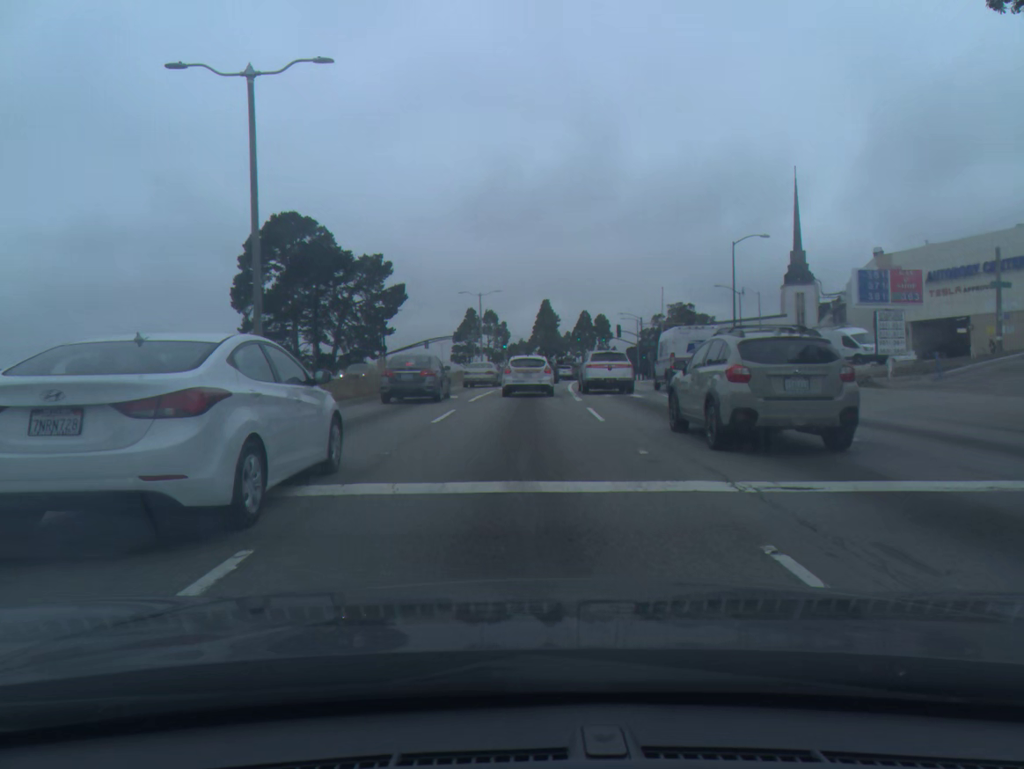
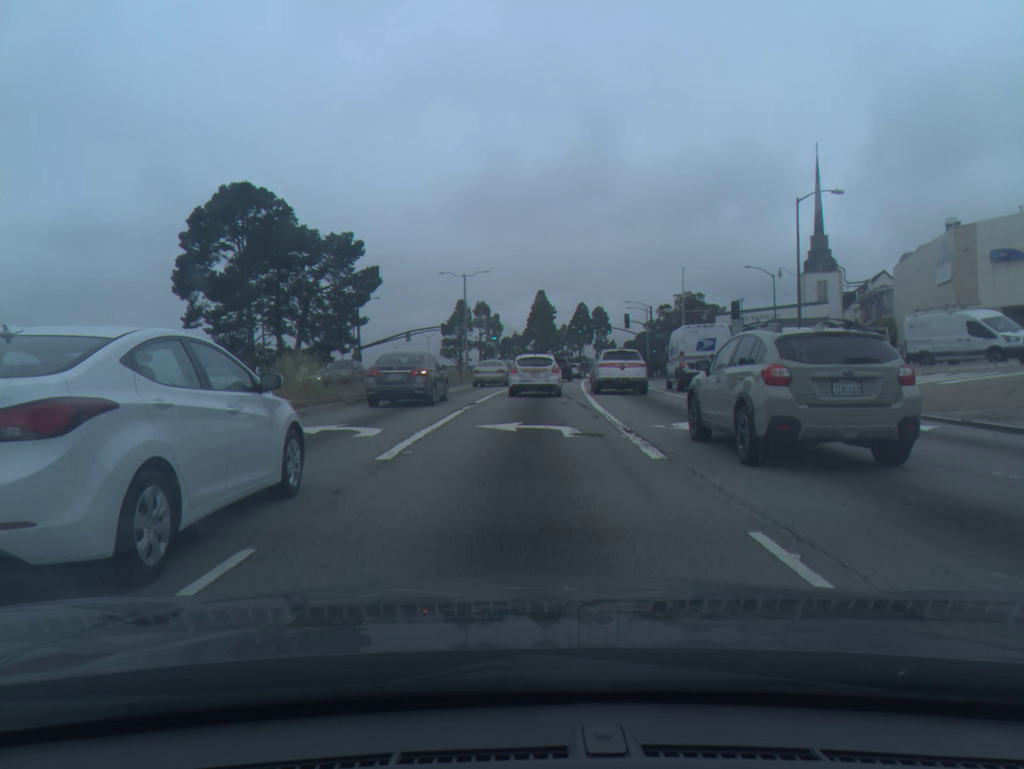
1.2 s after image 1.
(0.0, +14.4) m; 0°
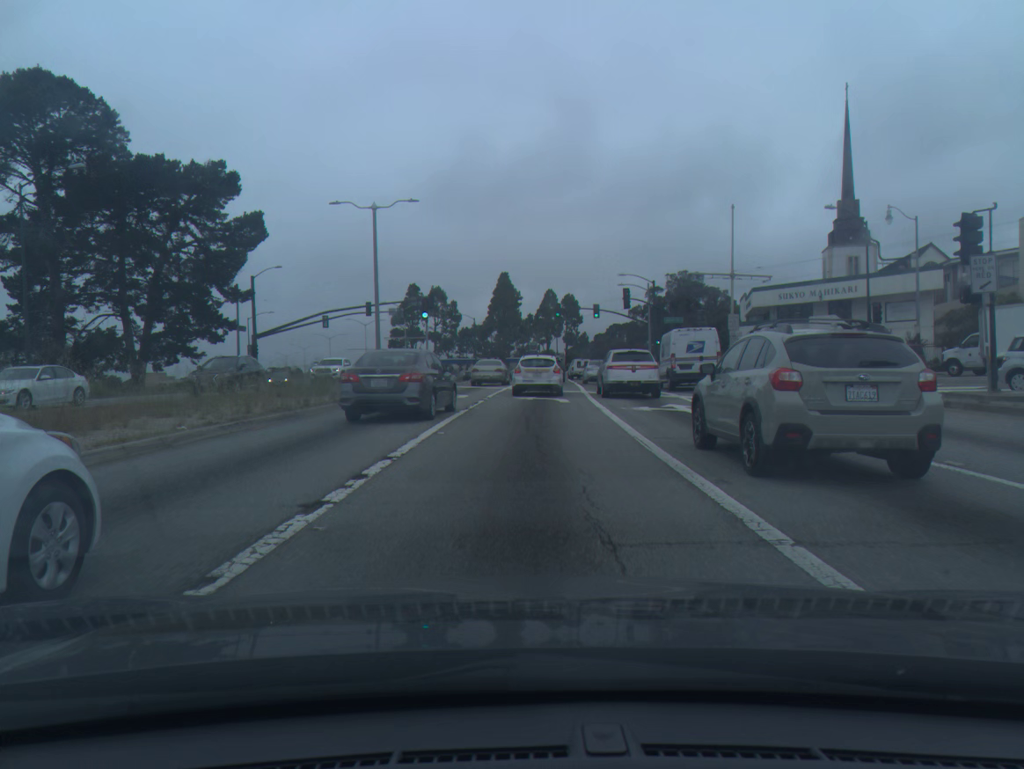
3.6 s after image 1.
(+0.7, +27.7) m; +3°
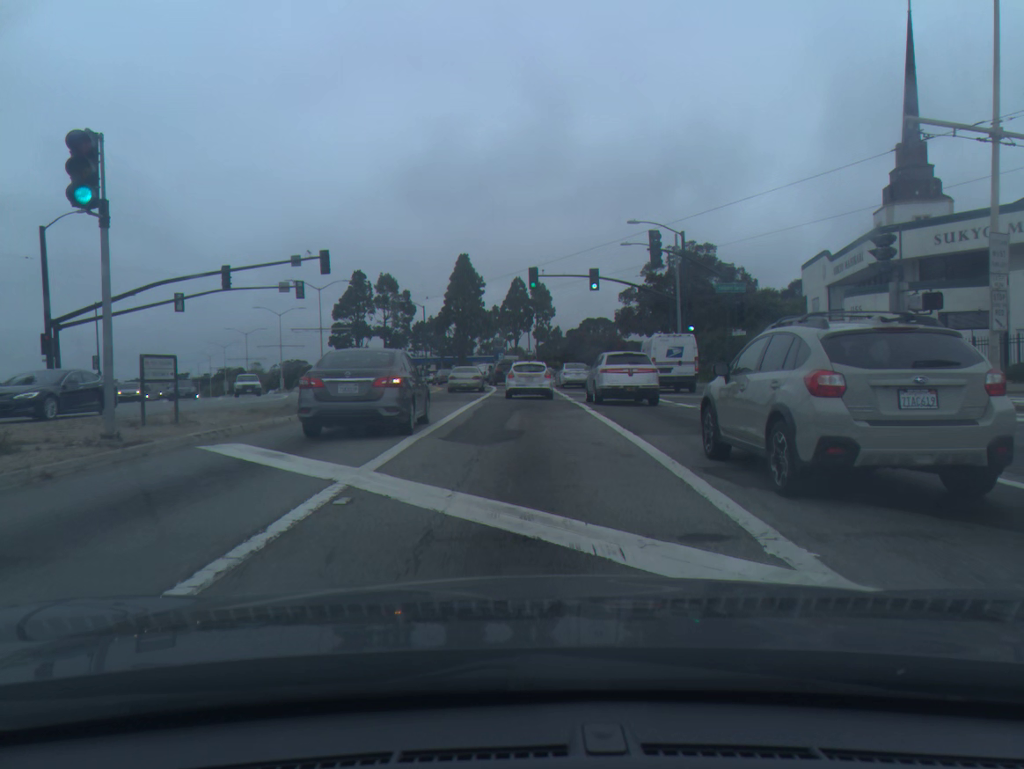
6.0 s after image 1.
(+0.6, +28.0) m; +2°
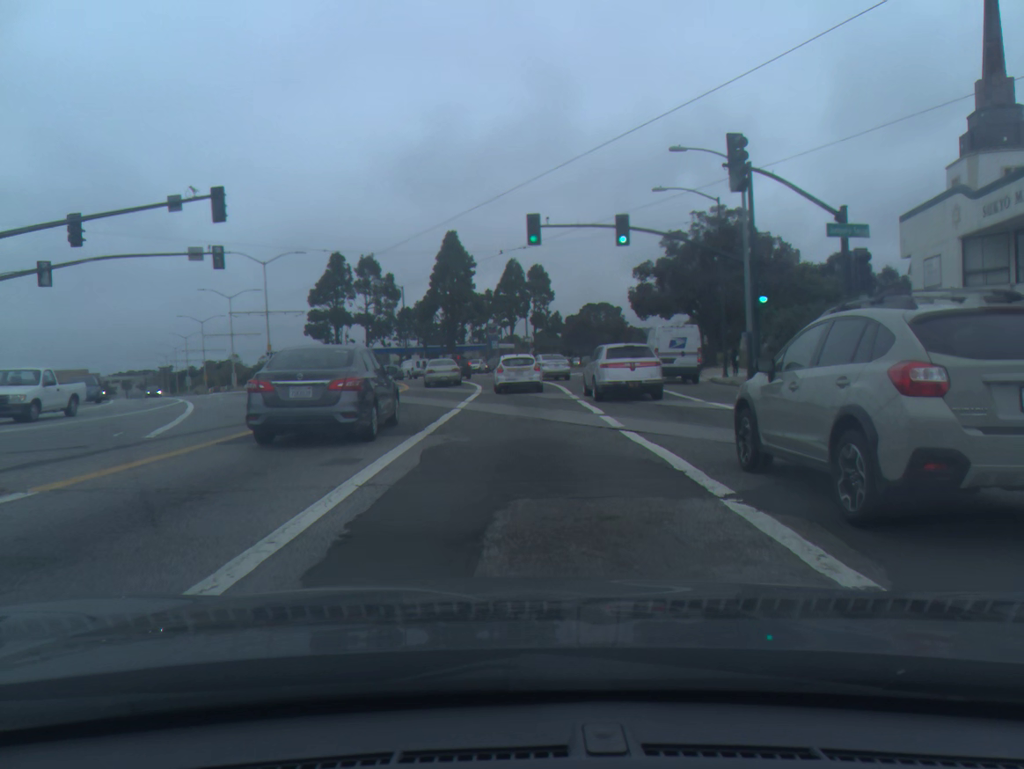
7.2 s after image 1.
(0.0, +14.4) m; 0°
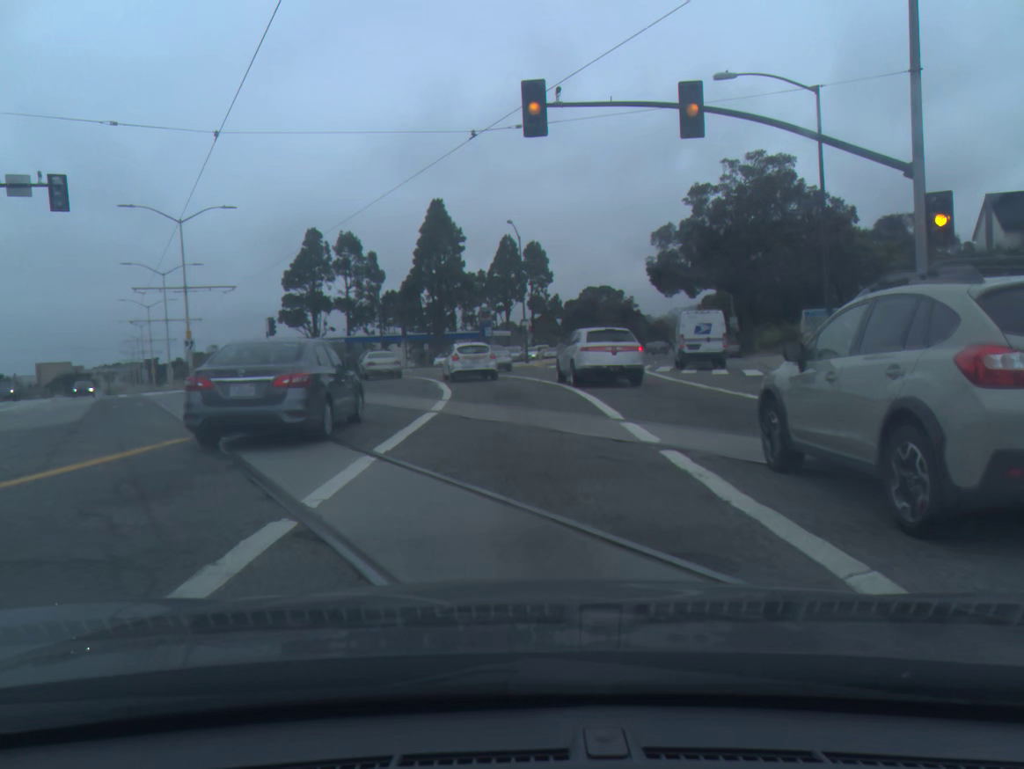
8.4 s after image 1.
(0.0, +14.5) m; 0°
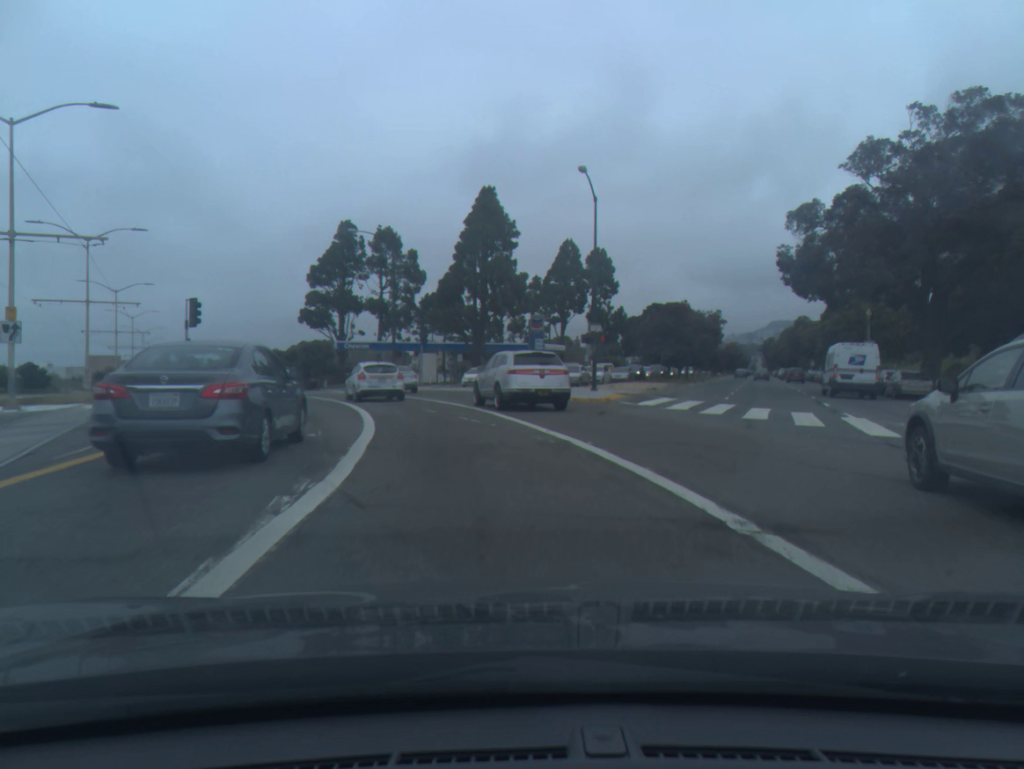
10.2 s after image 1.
(-0.6, +21.7) m; -4°
